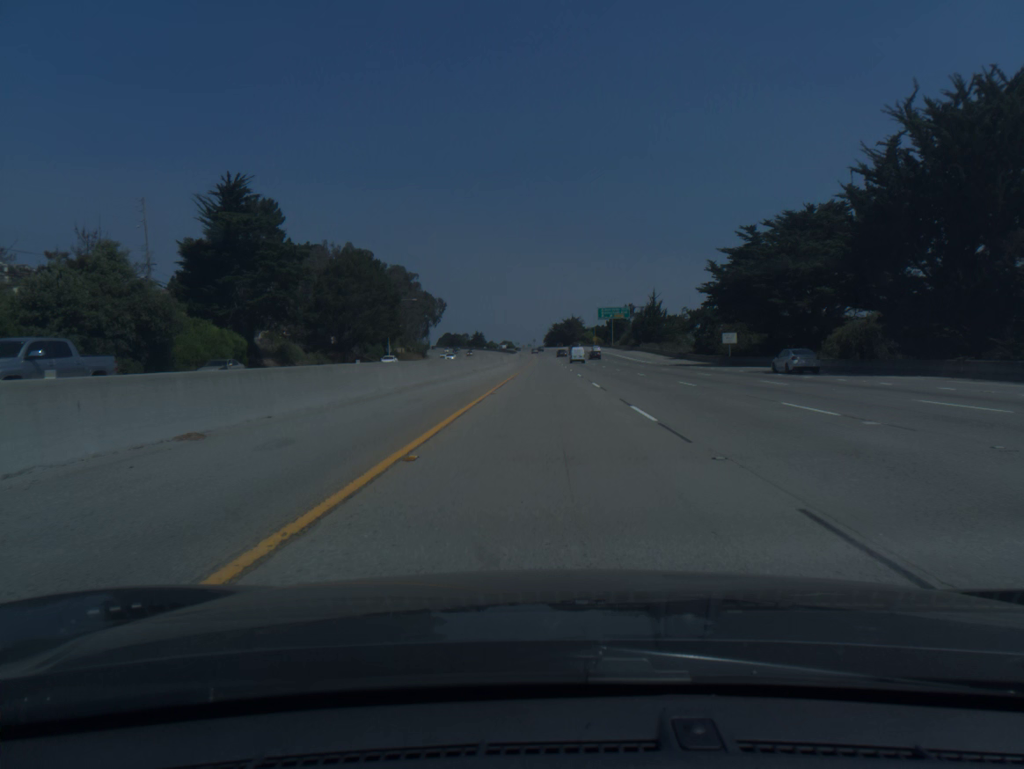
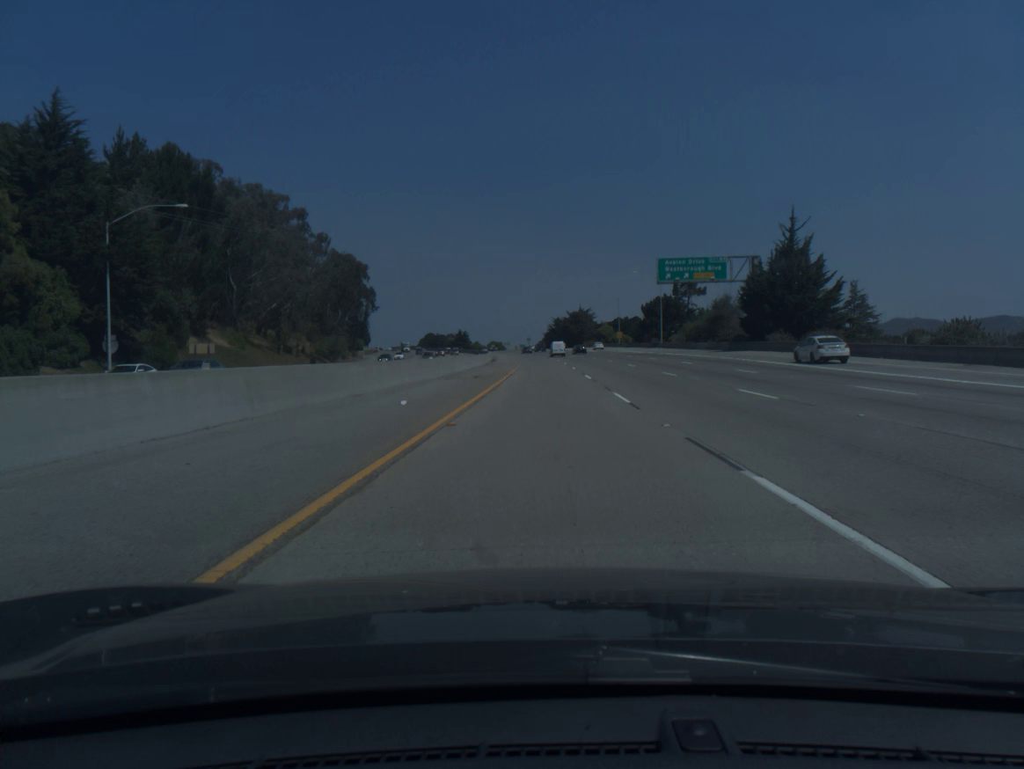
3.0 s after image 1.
(+0.2, +98.0) m; 0°
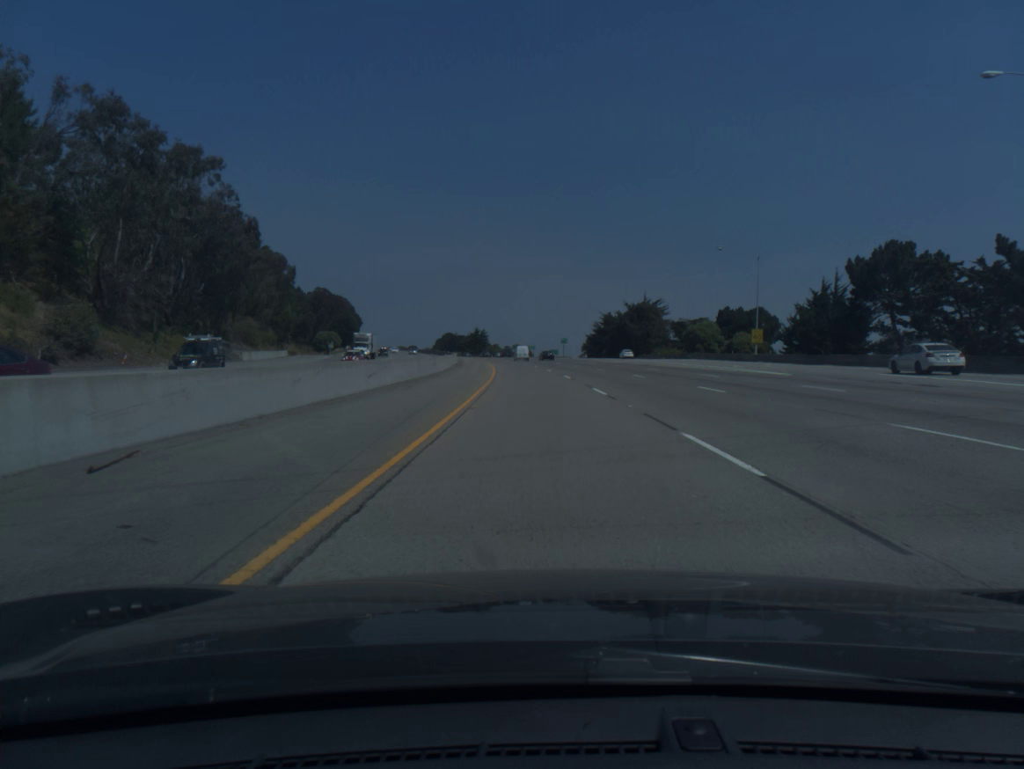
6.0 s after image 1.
(-1.4, +97.9) m; -3°
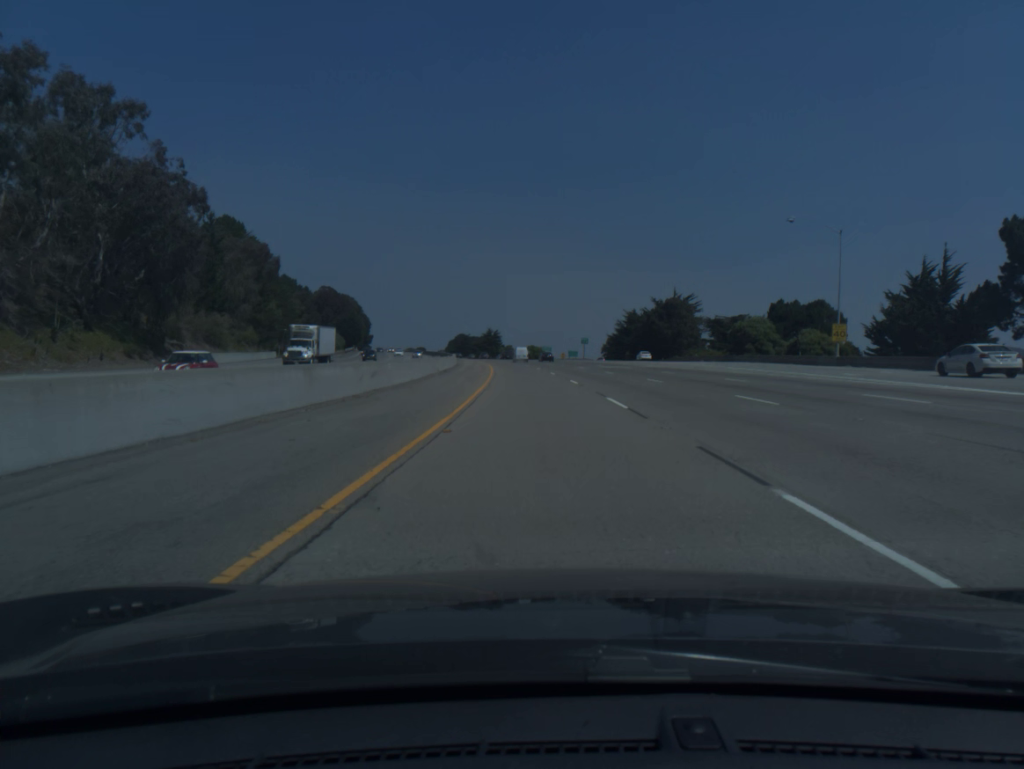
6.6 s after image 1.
(-0.2, +19.5) m; -1°
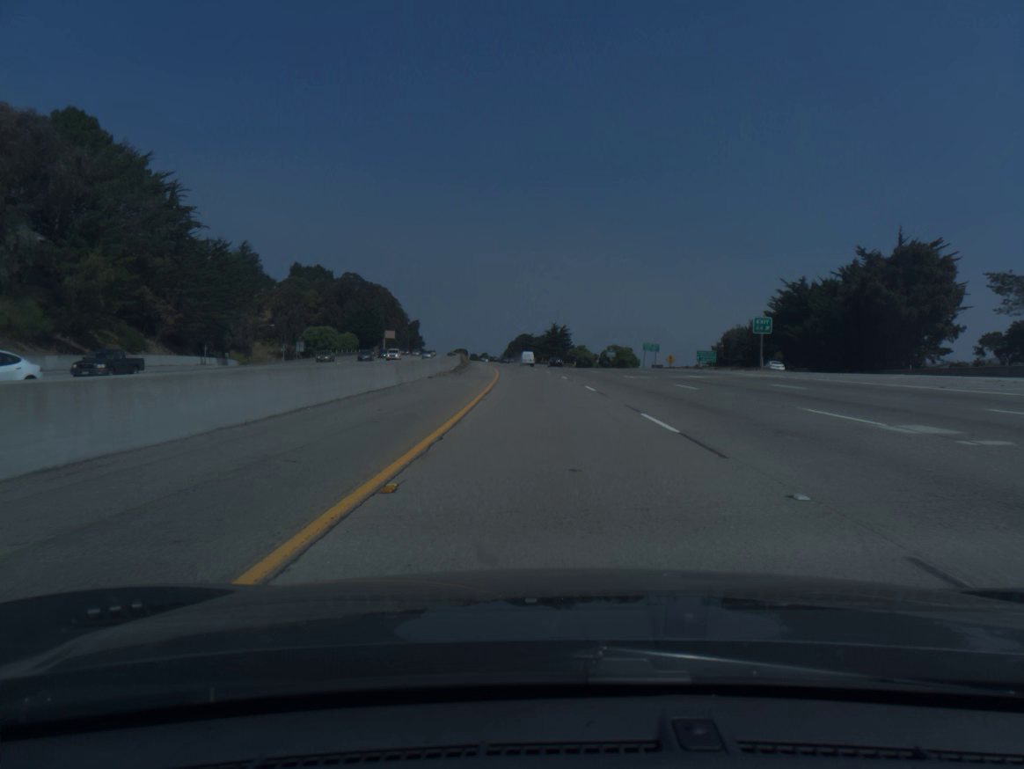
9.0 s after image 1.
(-3.6, +77.9) m; -5°
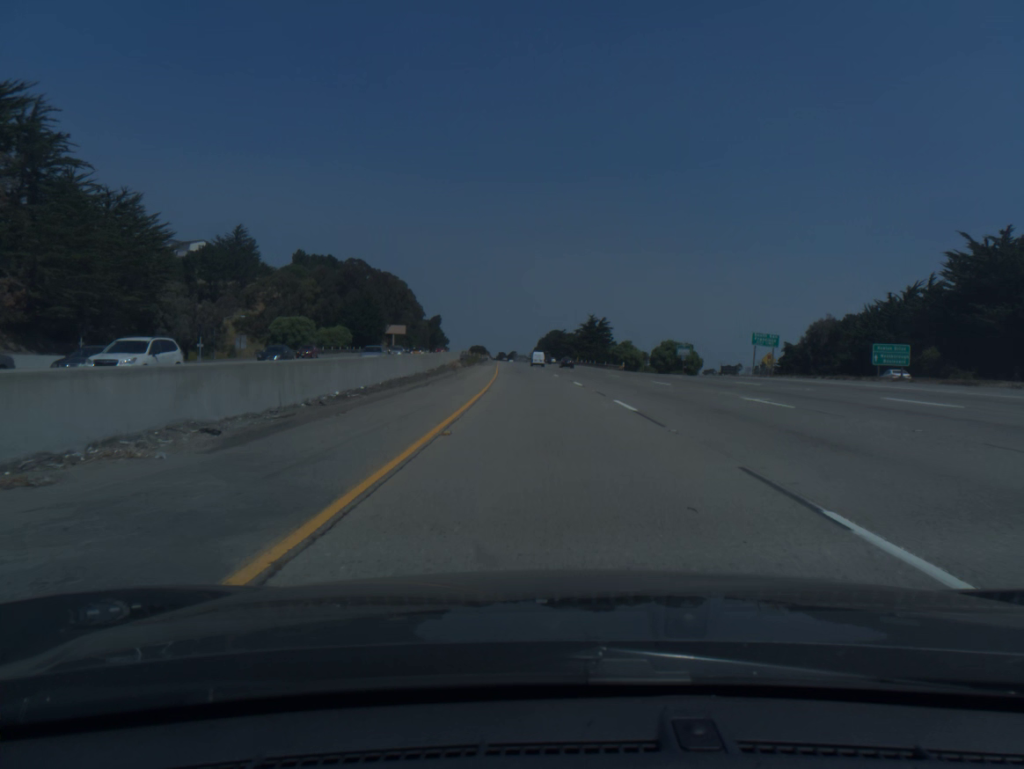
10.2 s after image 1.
(-0.8, +38.9) m; -2°
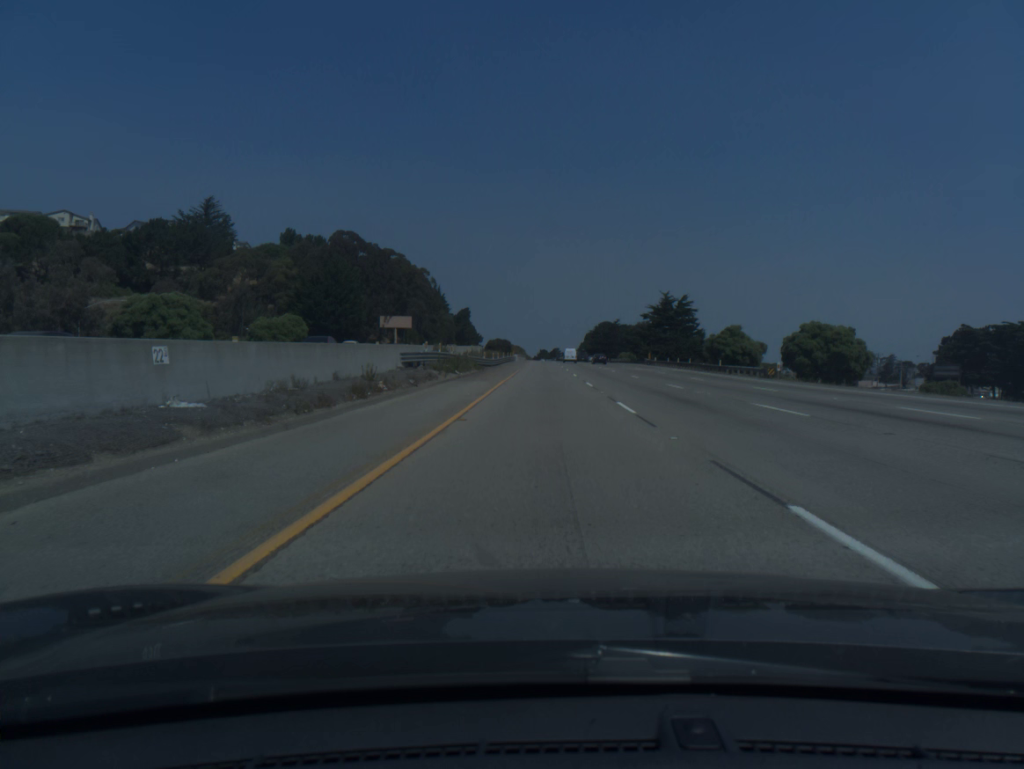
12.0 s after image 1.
(-1.7, +58.5) m; -3°
